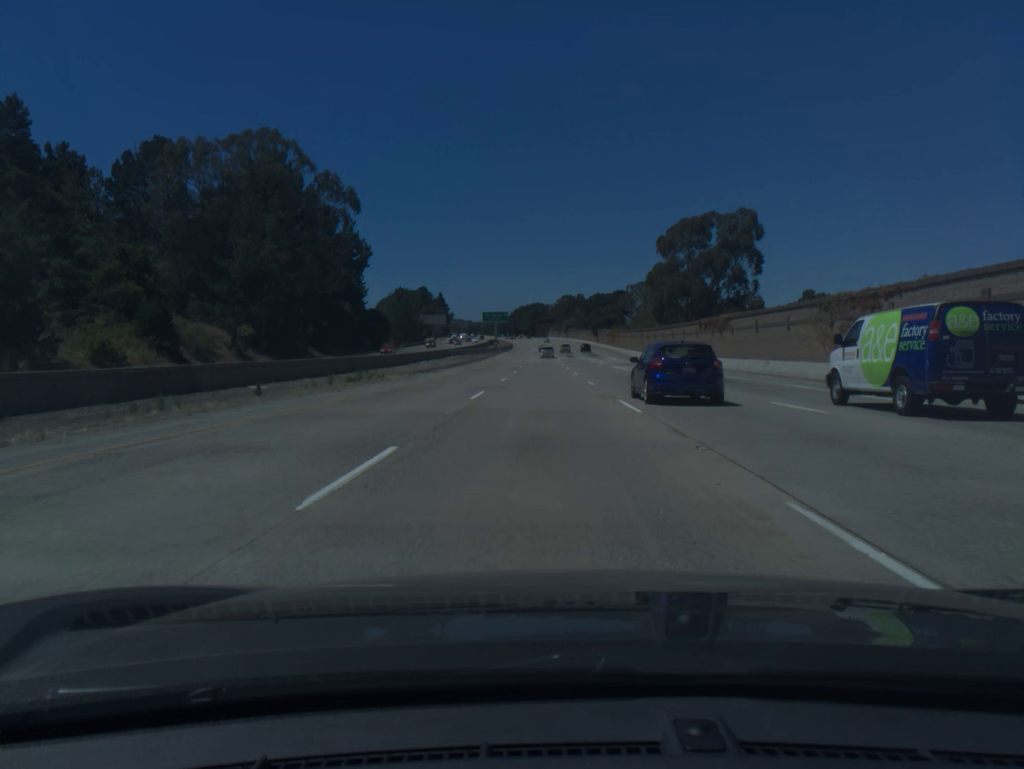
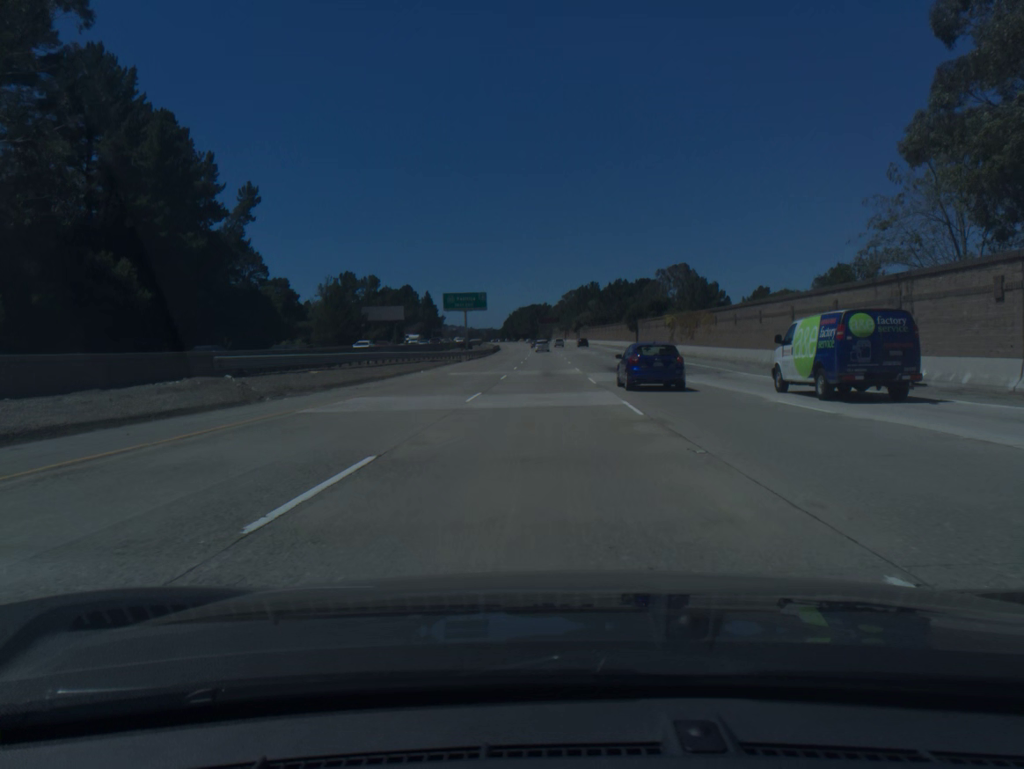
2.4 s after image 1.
(+0.1, +73.7) m; 0°
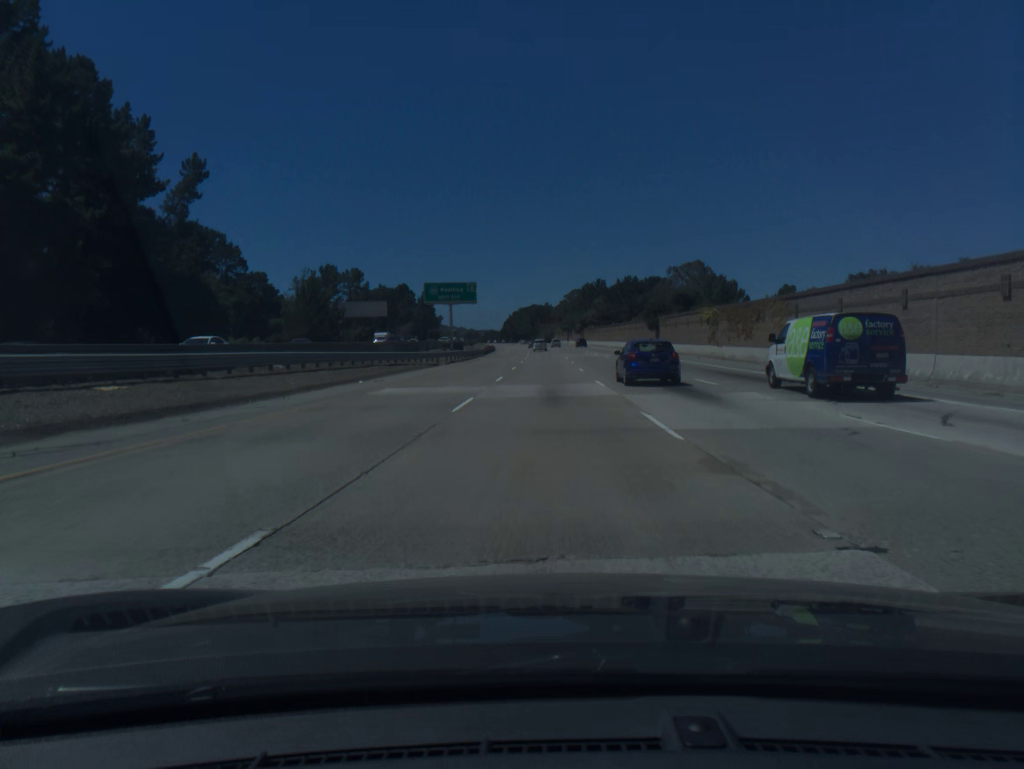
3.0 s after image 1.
(0.0, +18.4) m; 0°
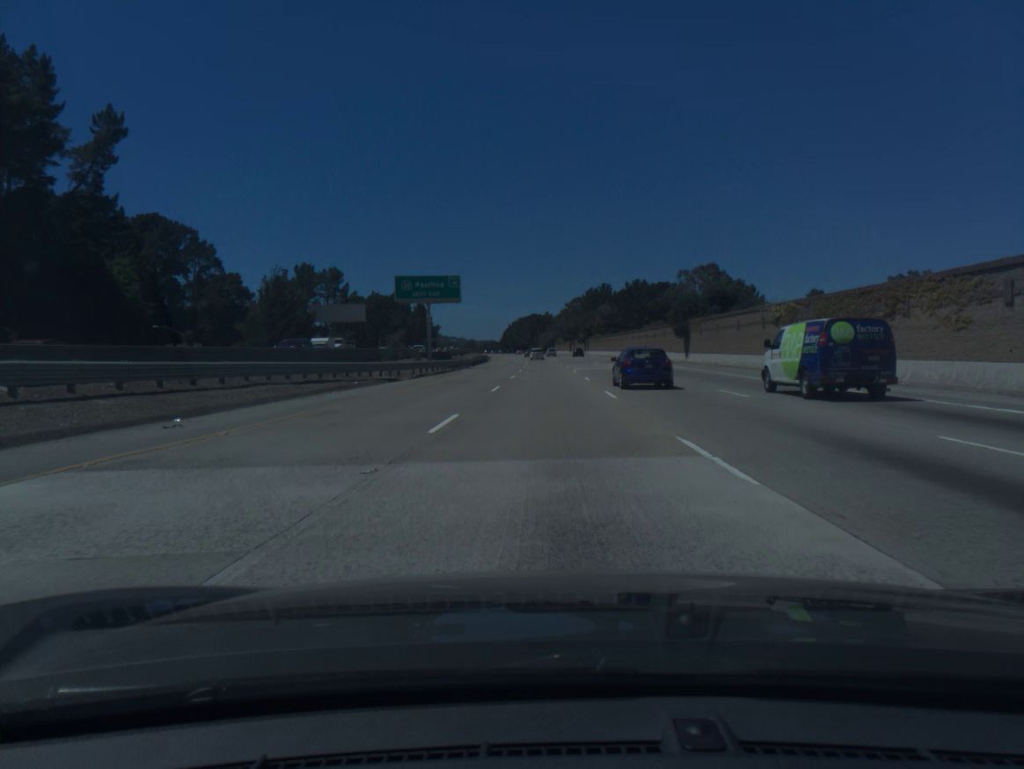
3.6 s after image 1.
(0.0, +18.3) m; 0°
